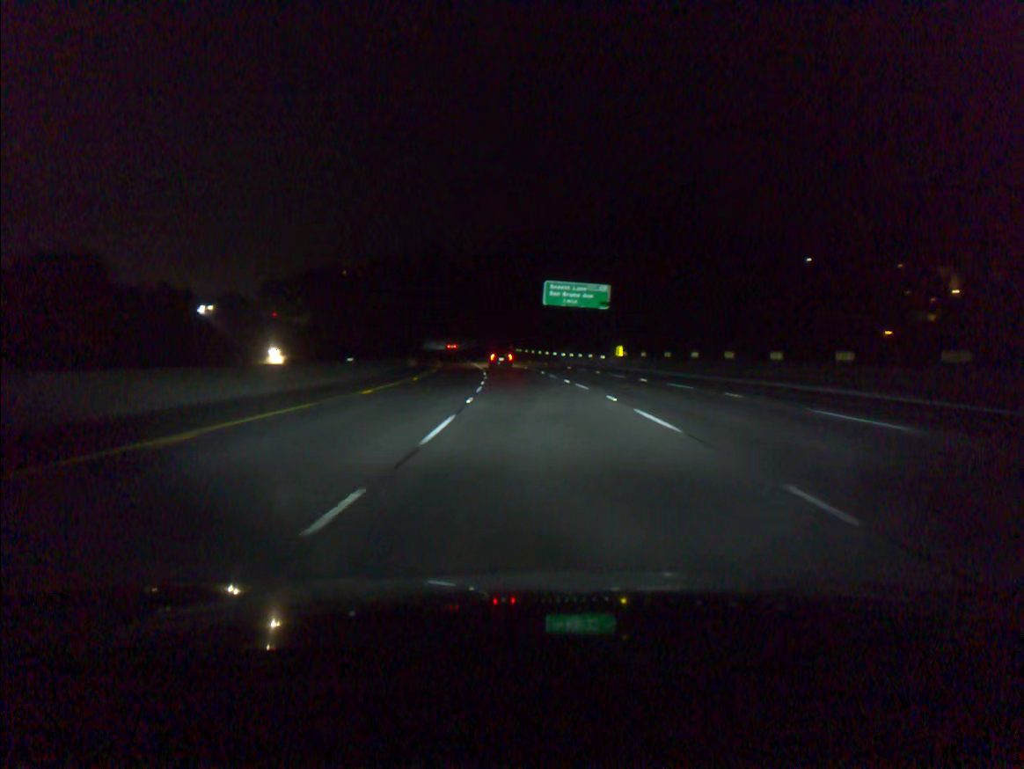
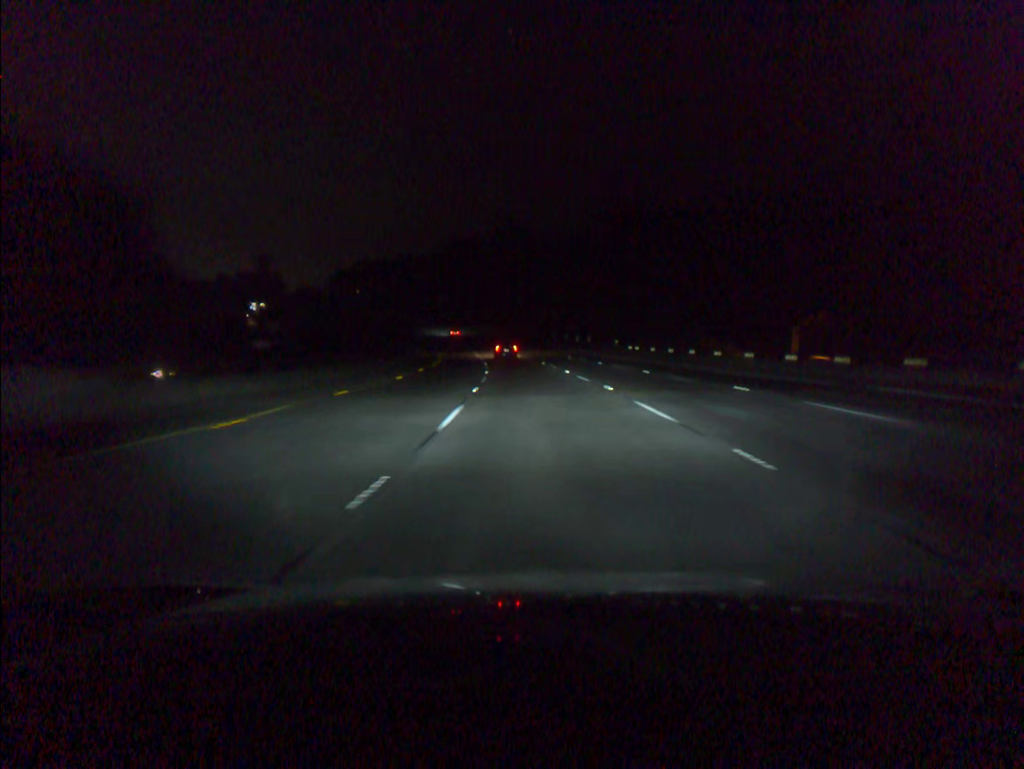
(-4.3, +71.7) m; -6°
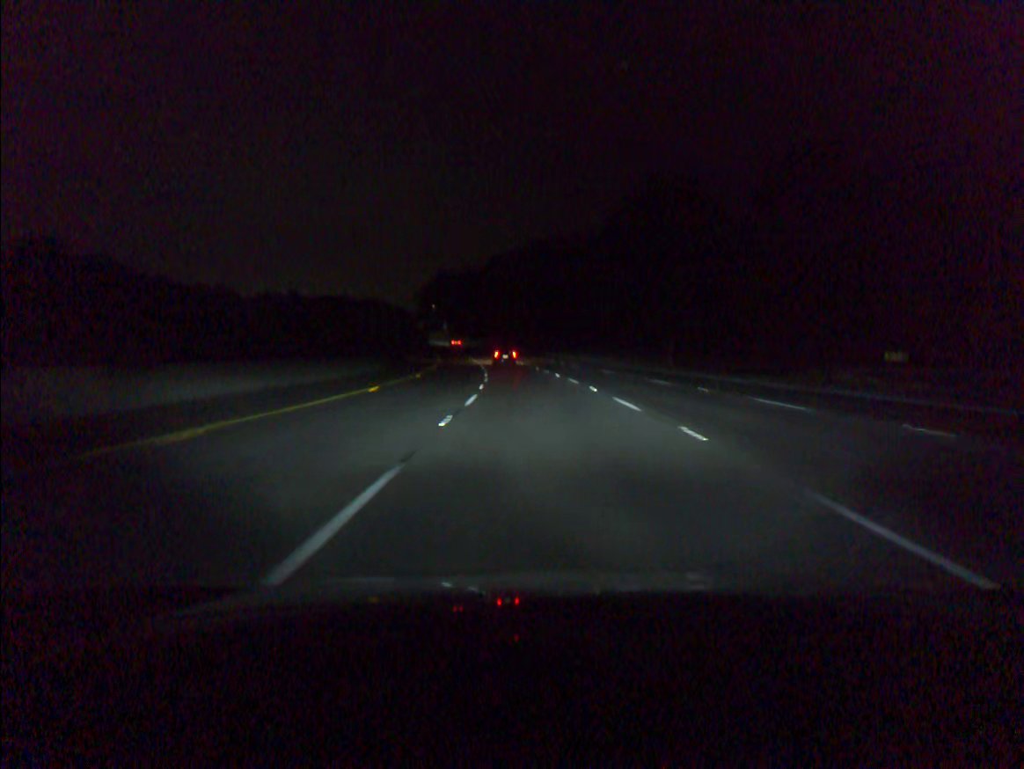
(-6.4, +89.3) m; -8°
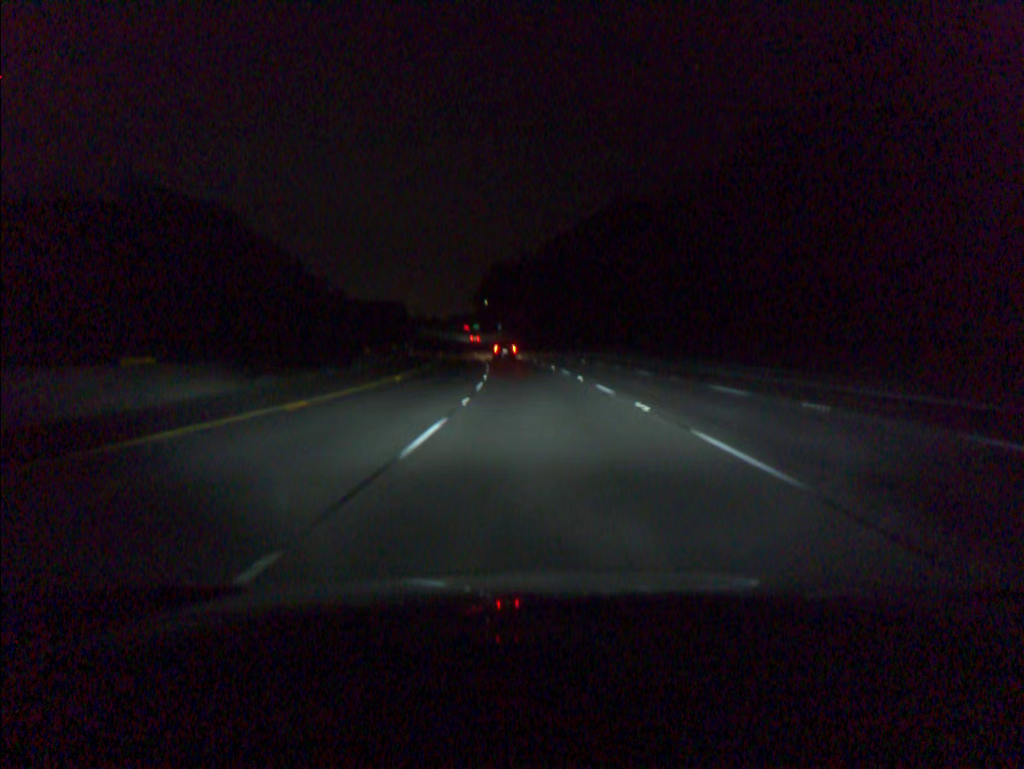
(-2.3, +53.1) m; -5°
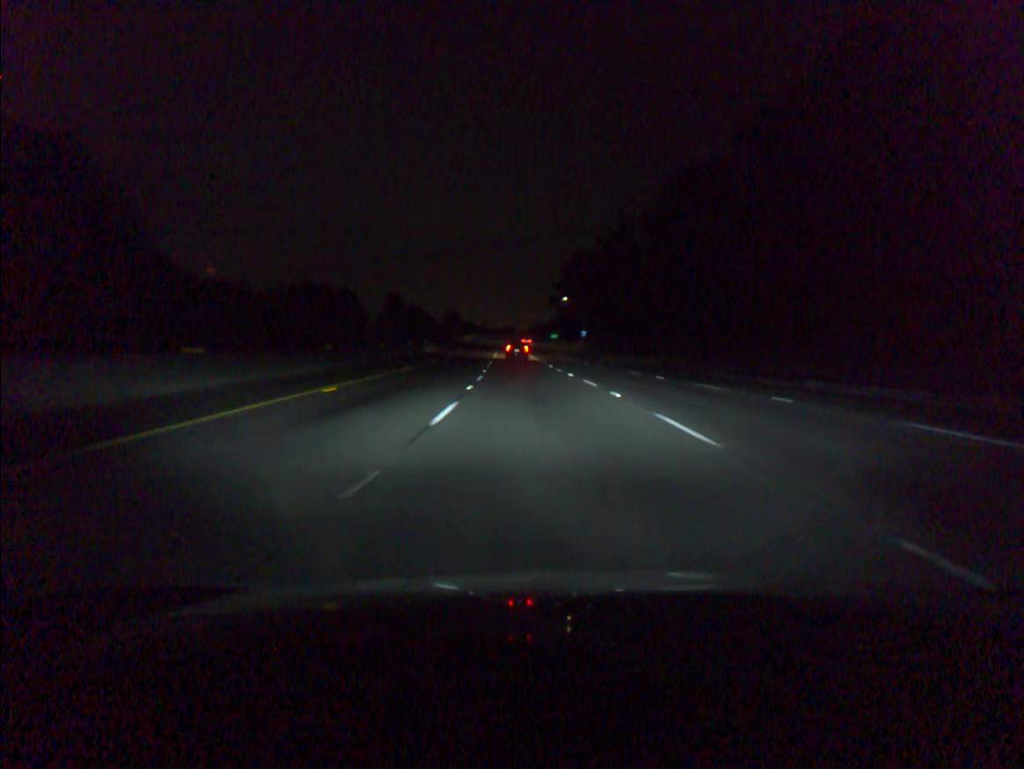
(-3.8, +69.9) m; -6°
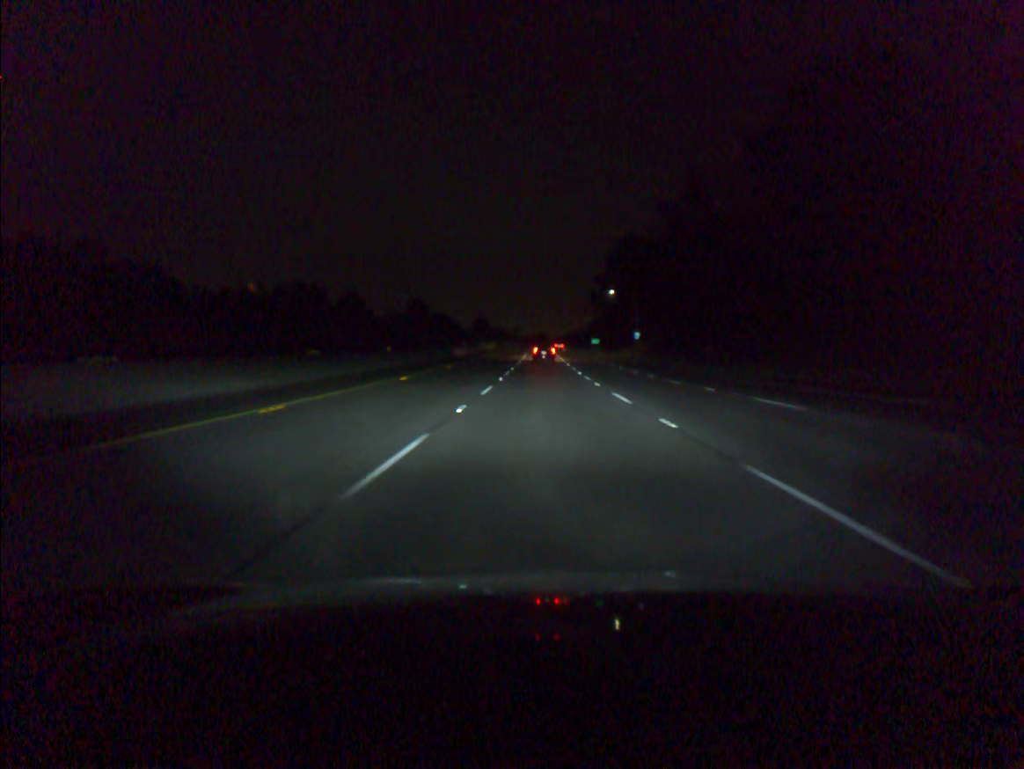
(-0.9, +34.7) m; -3°
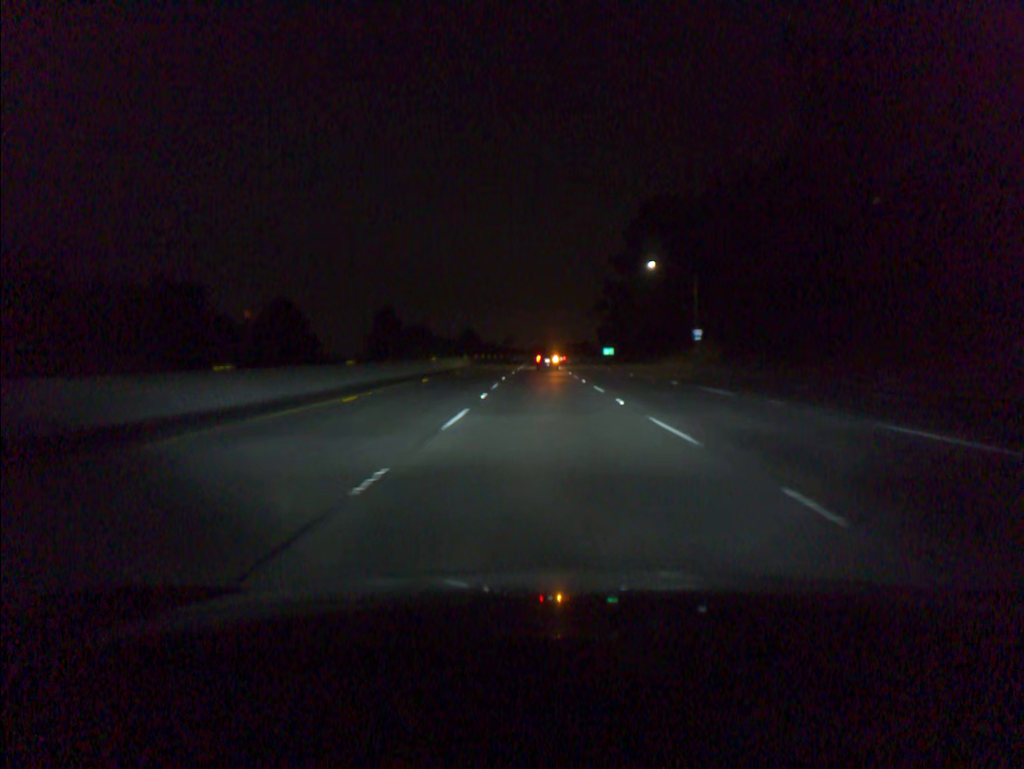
(-0.2, +51.9) m; 0°
